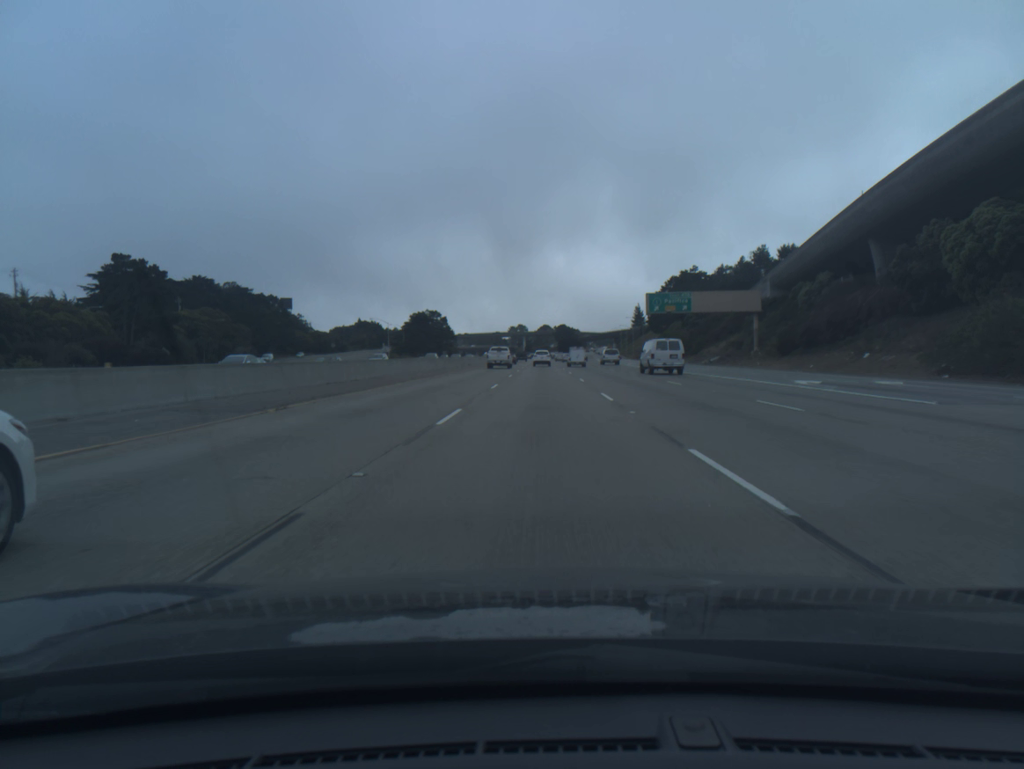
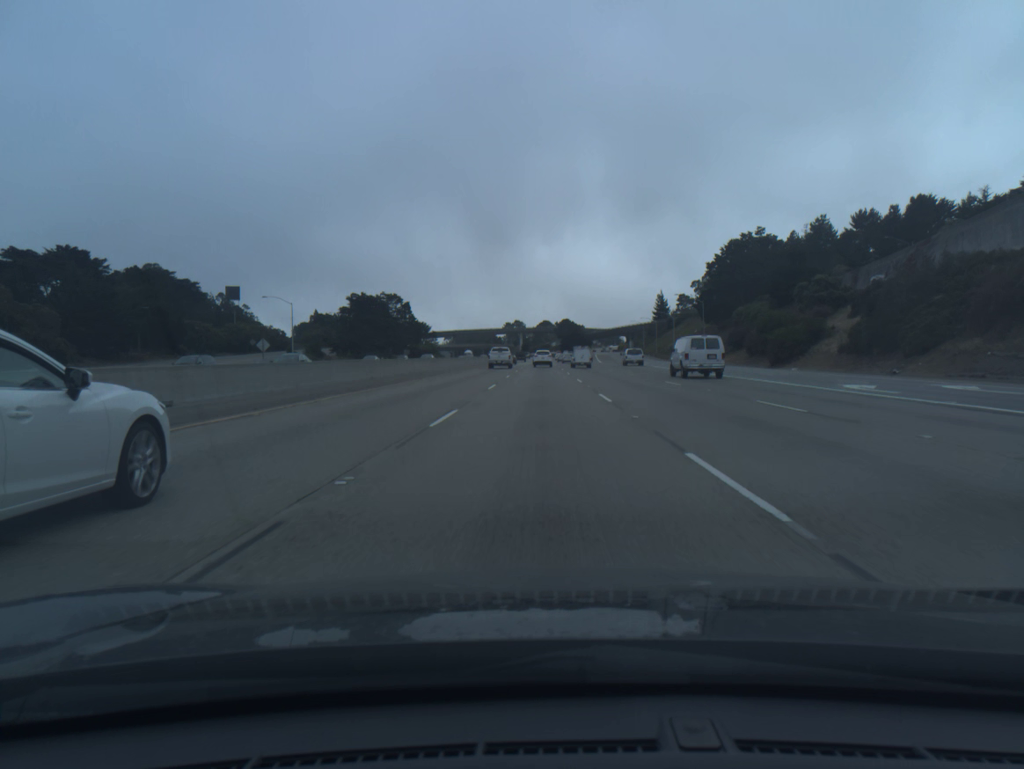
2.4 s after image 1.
(+0.1, +73.4) m; 0°
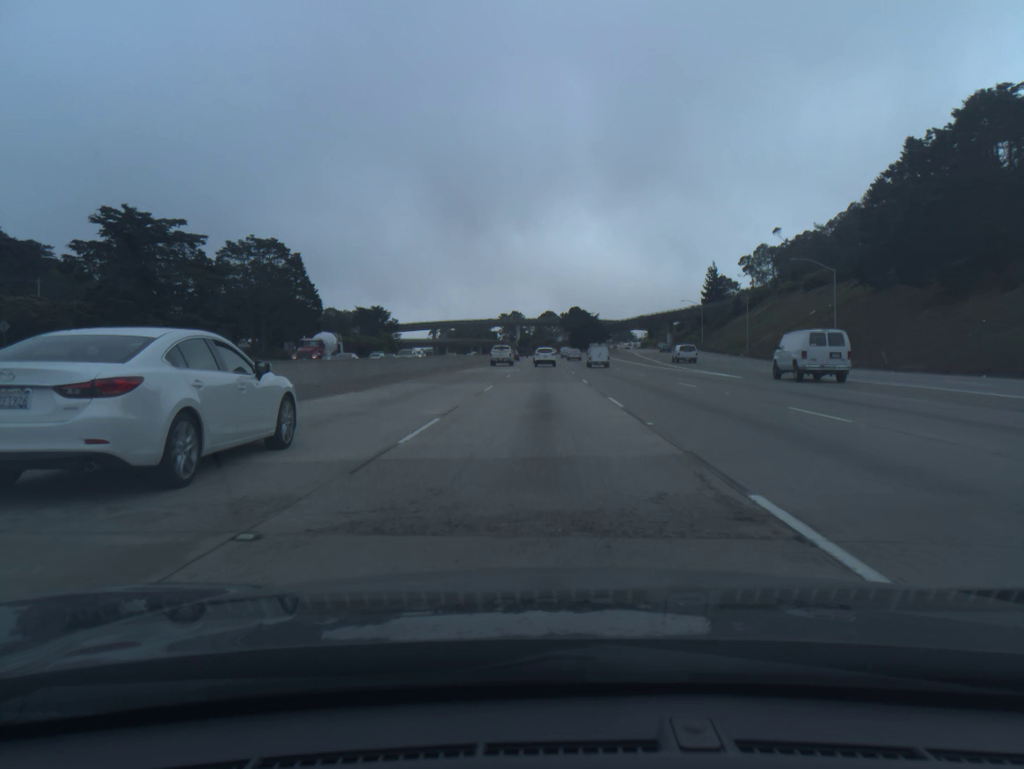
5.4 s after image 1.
(0.0, +90.5) m; 0°
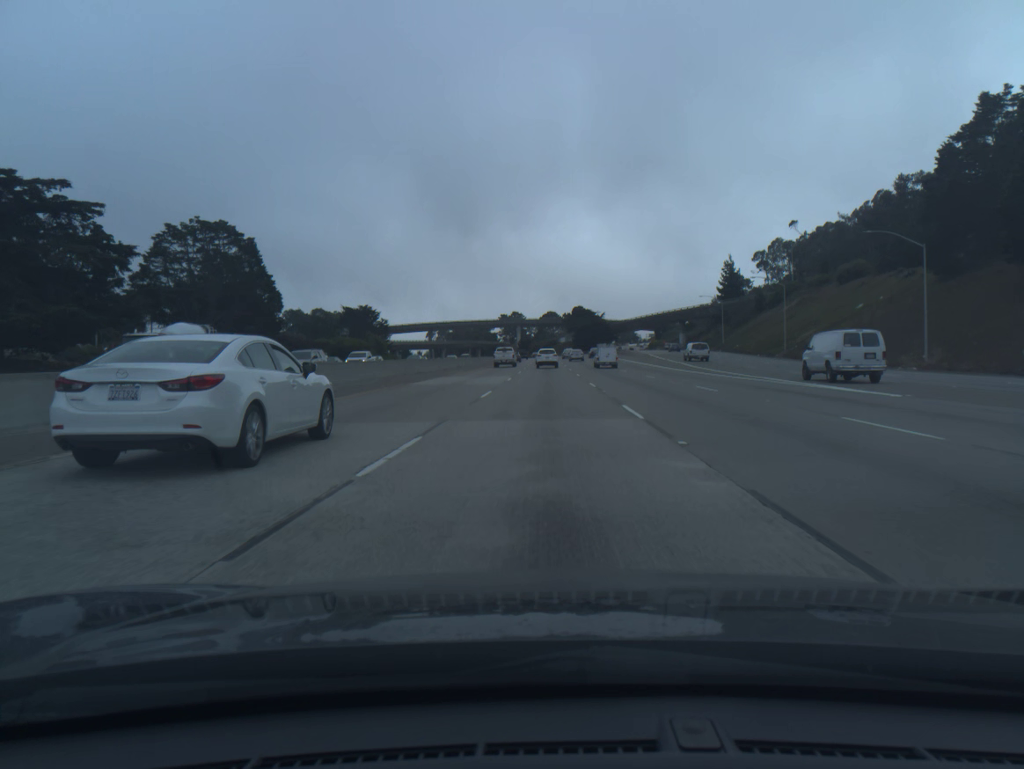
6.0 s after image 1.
(0.0, +17.4) m; 0°
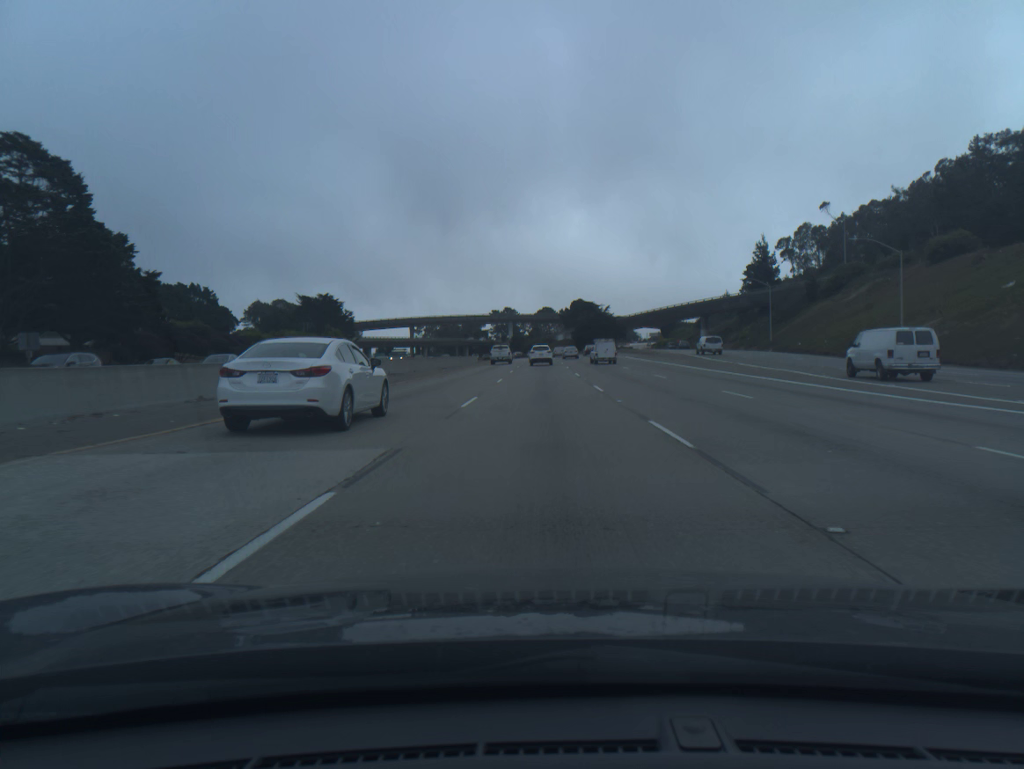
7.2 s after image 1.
(+0.1, +34.1) m; 0°
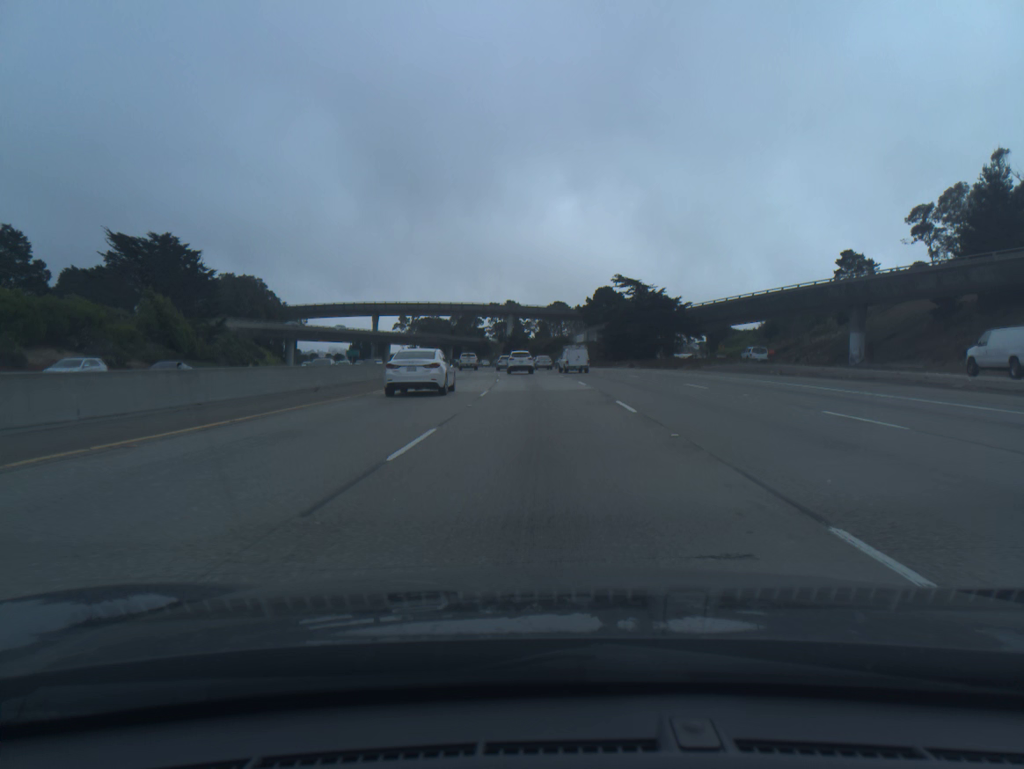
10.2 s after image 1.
(-0.2, +81.7) m; -1°
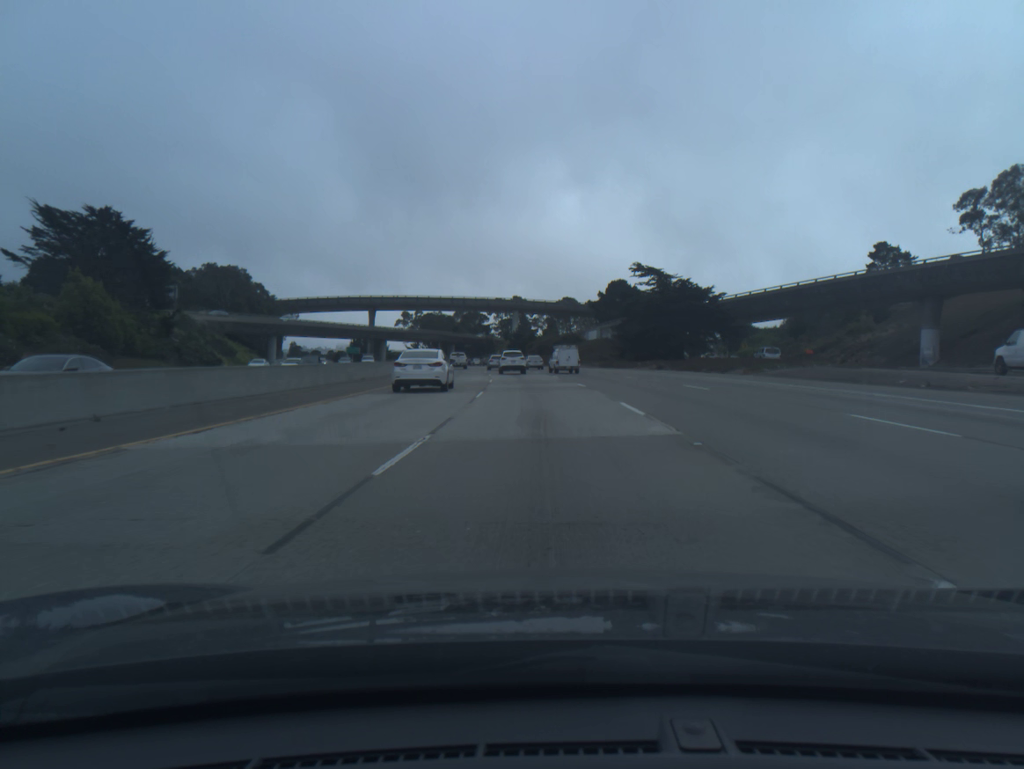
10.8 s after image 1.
(-0.1, +15.8) m; 0°
